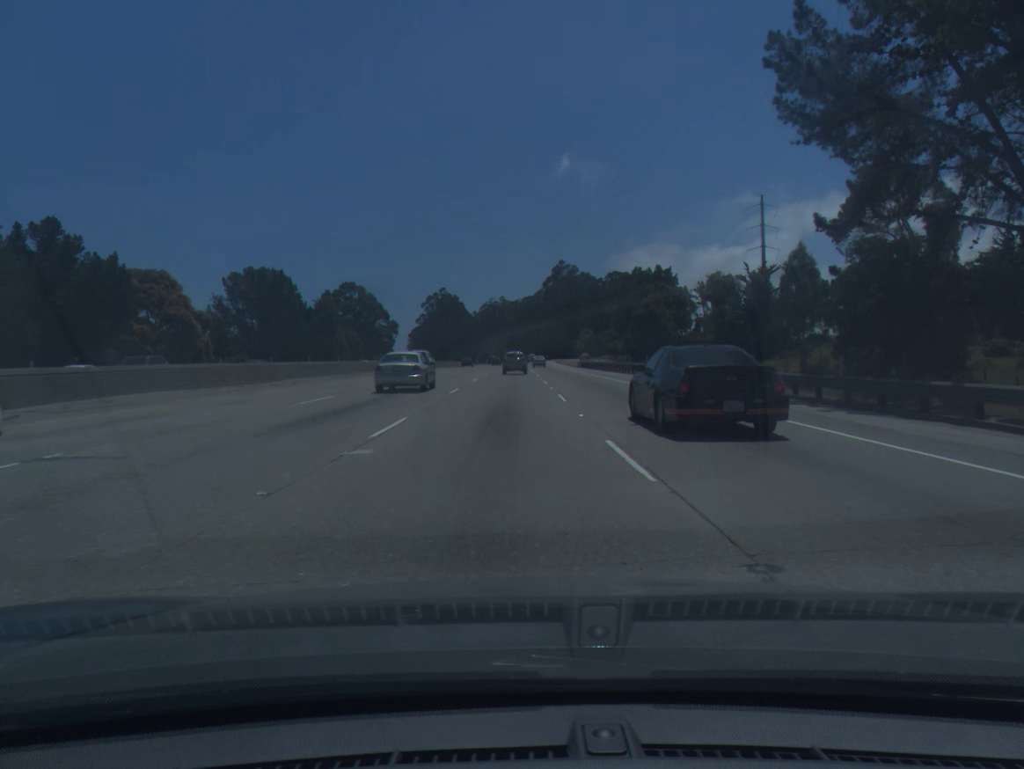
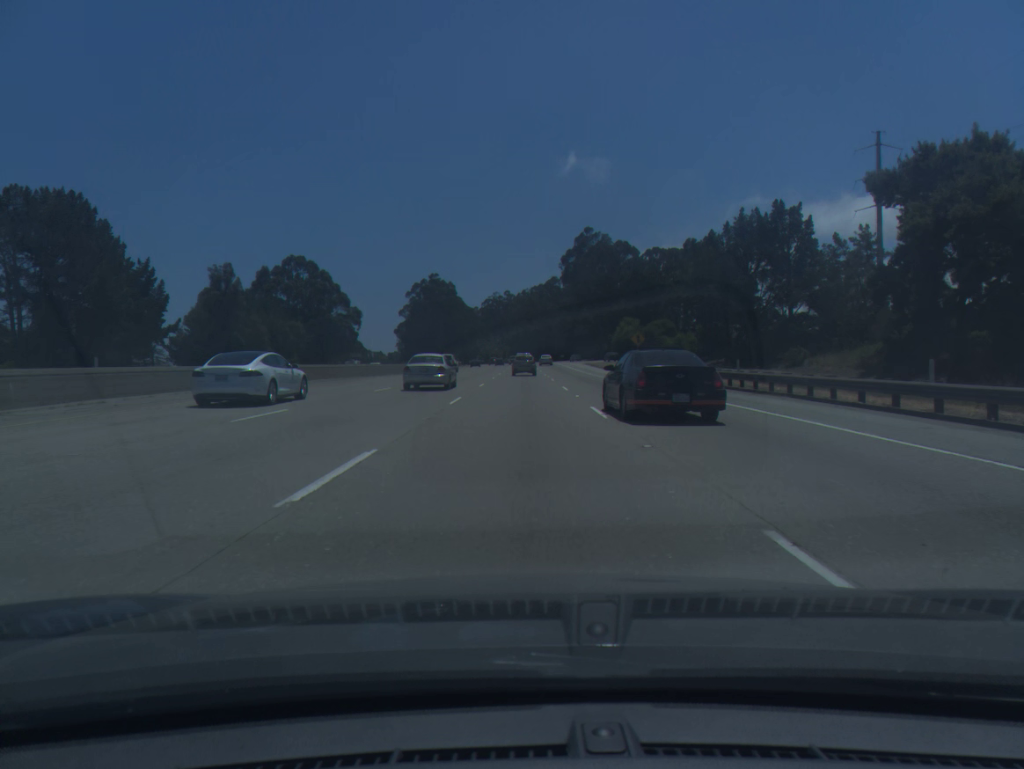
(-0.6, +64.2) m; 0°
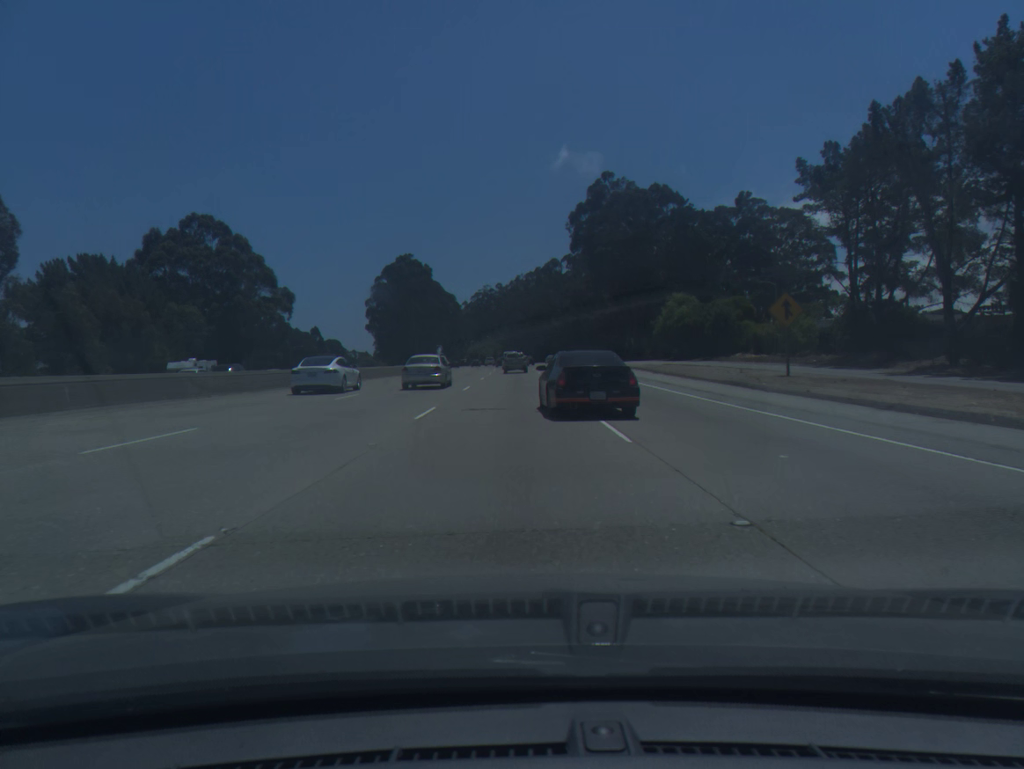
(+0.3, +48.6) m; 0°
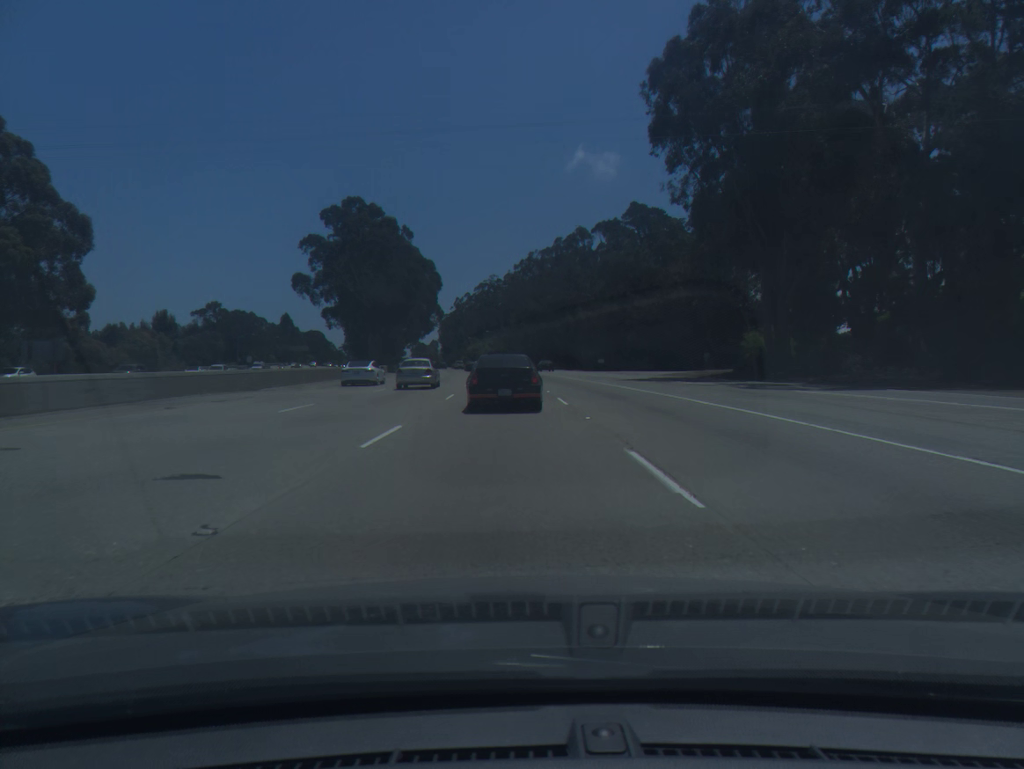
(-0.2, +63.5) m; -1°
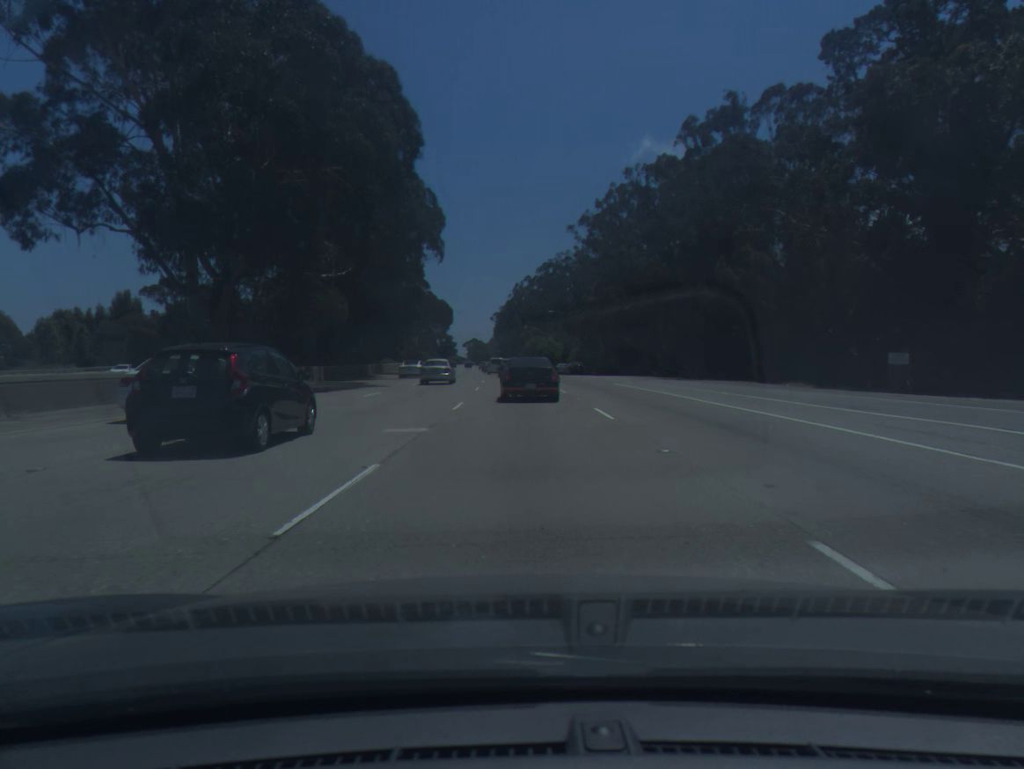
(-2.7, +78.7) m; -4°
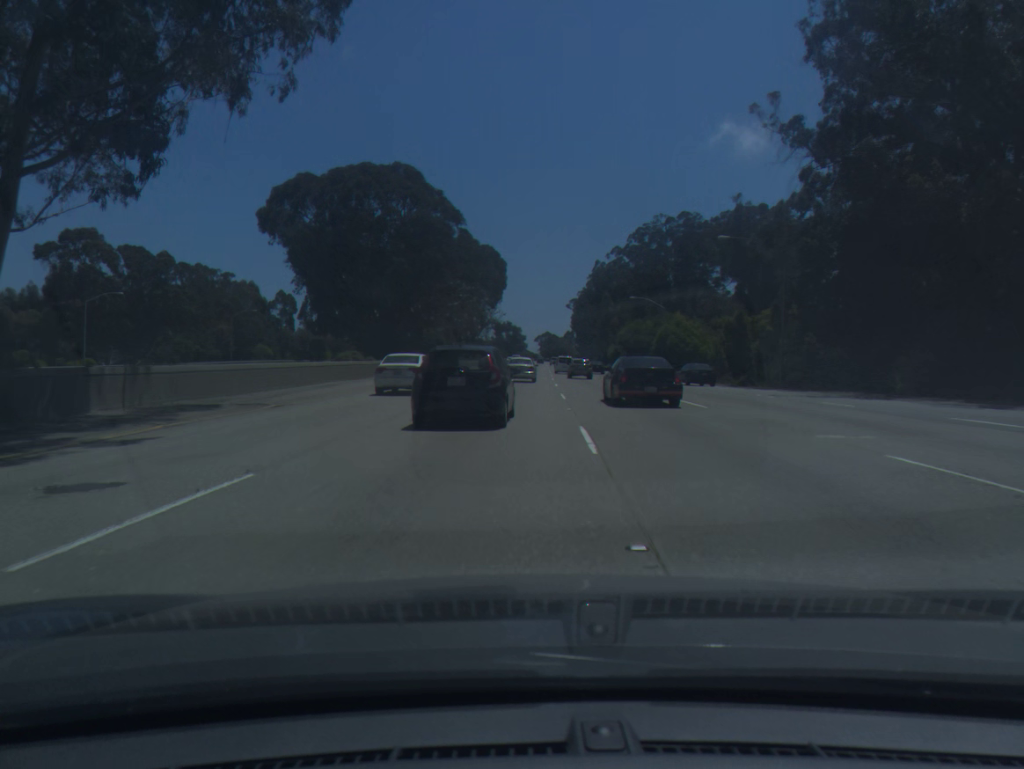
(-3.5, +68.1) m; -5°
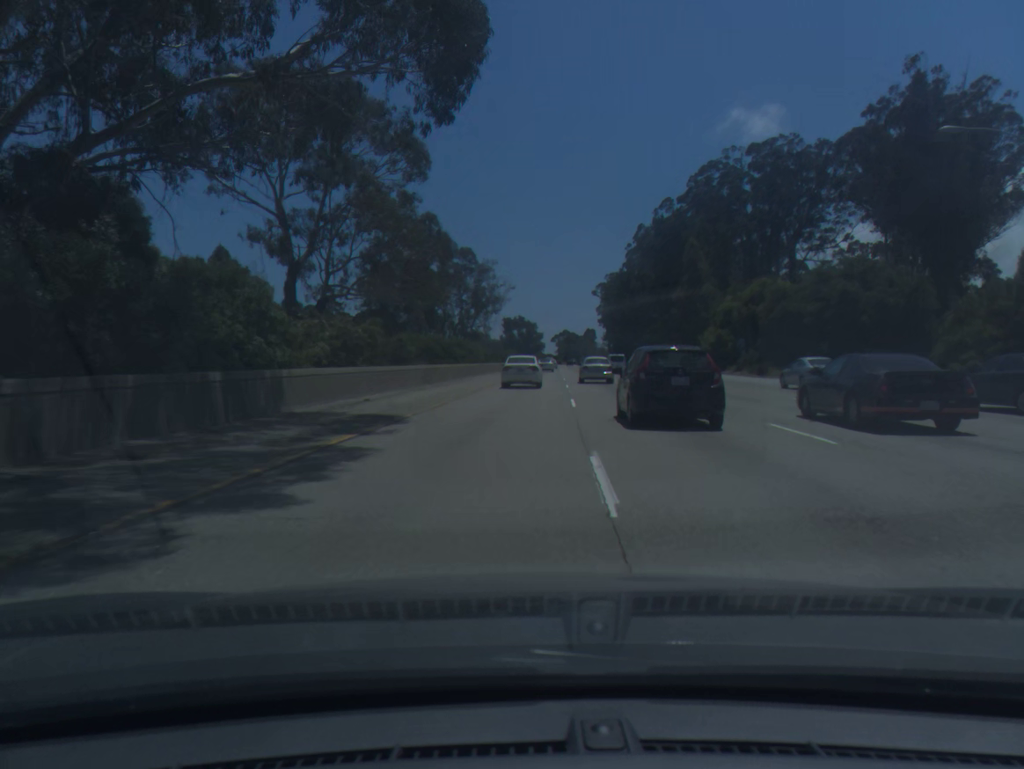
(-1.3, +71.3) m; -1°
